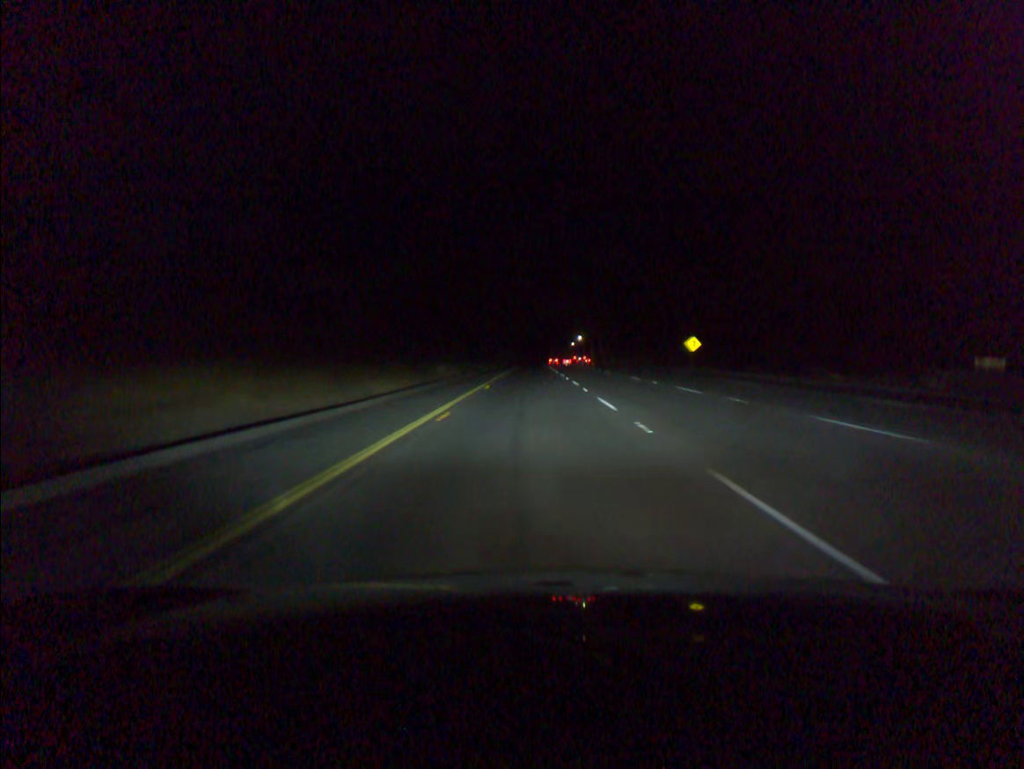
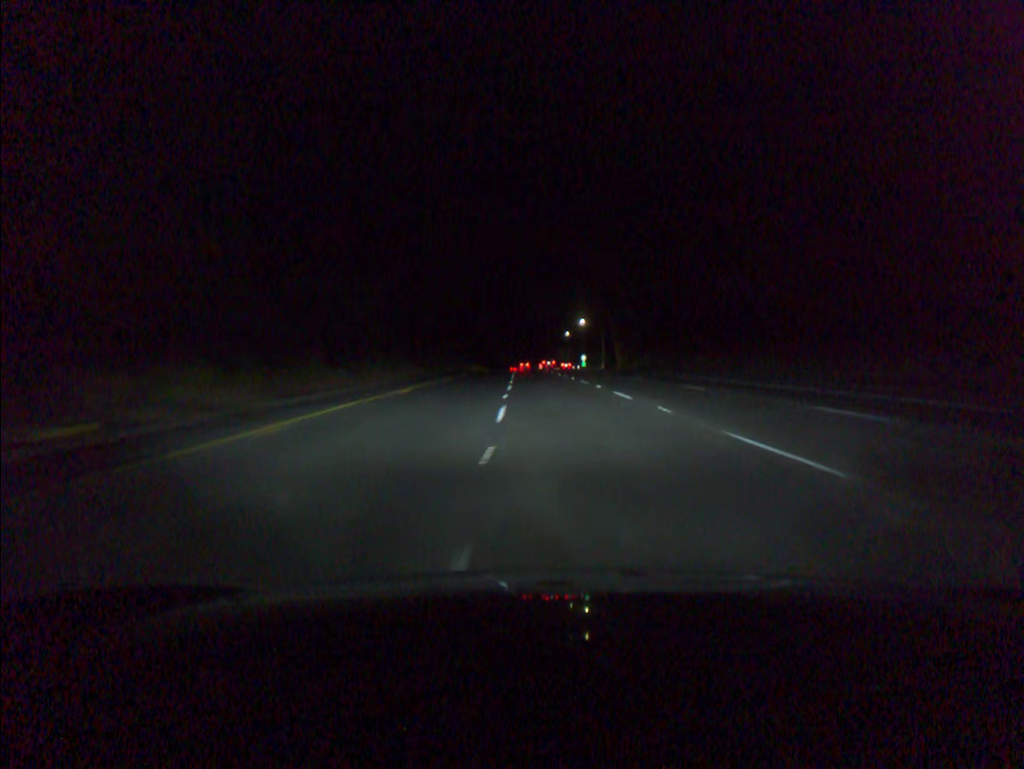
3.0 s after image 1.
(+1.2, +105.3) m; +1°
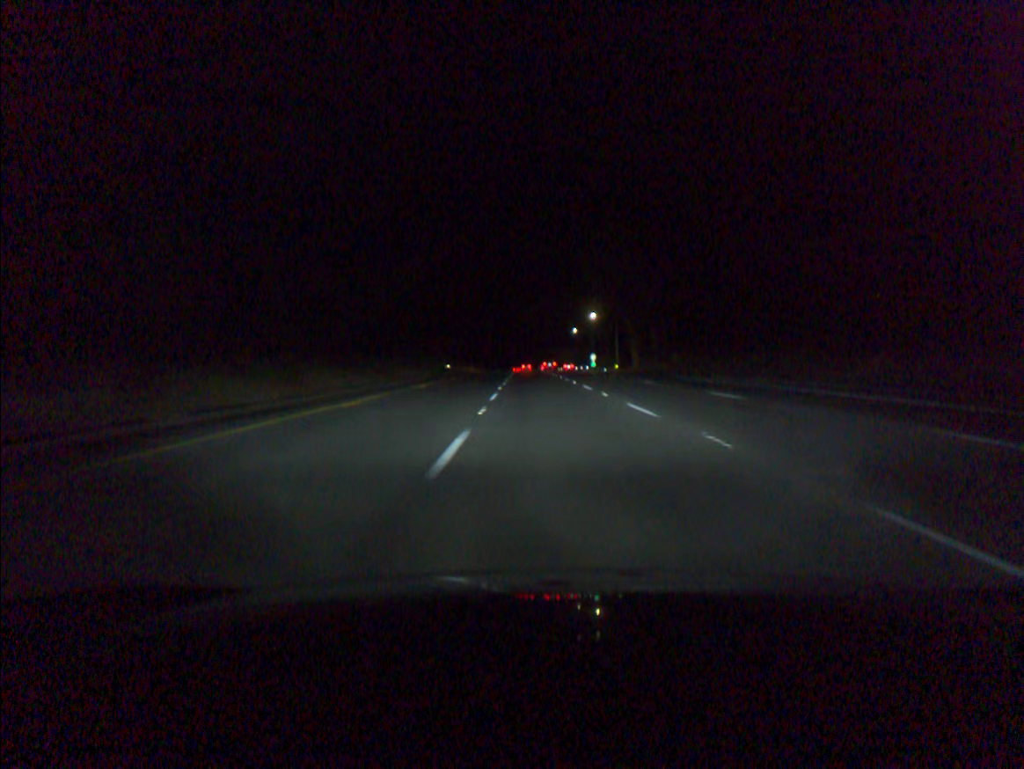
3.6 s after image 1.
(0.0, +21.0) m; 0°
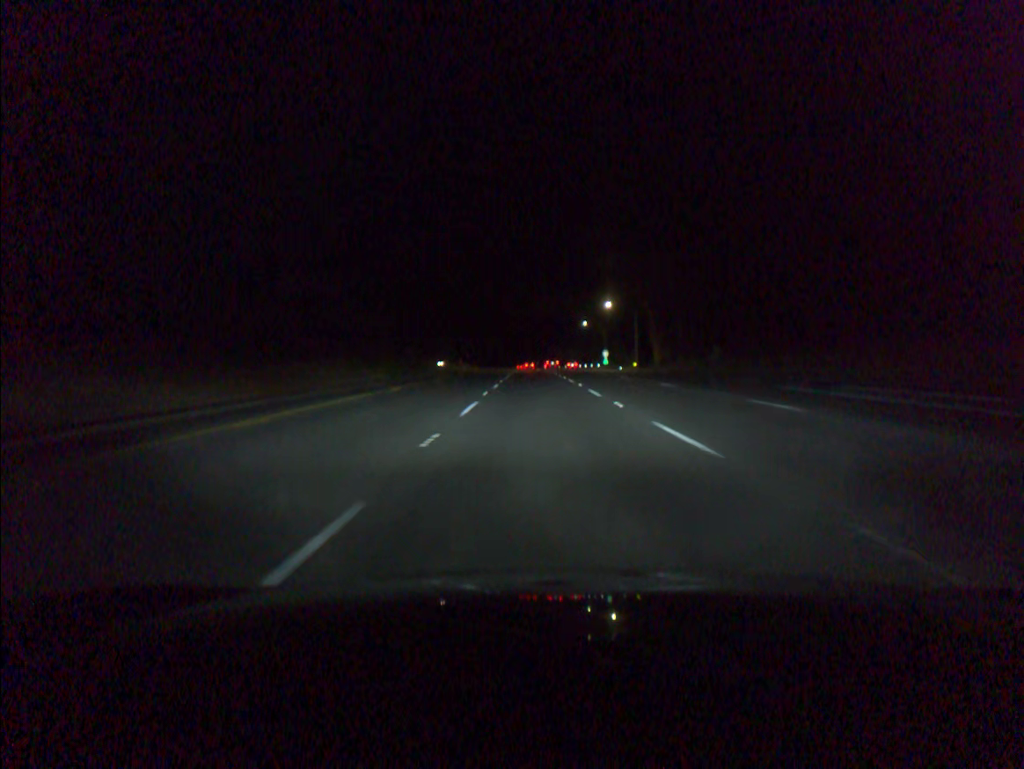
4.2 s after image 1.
(-0.1, +21.1) m; 0°
